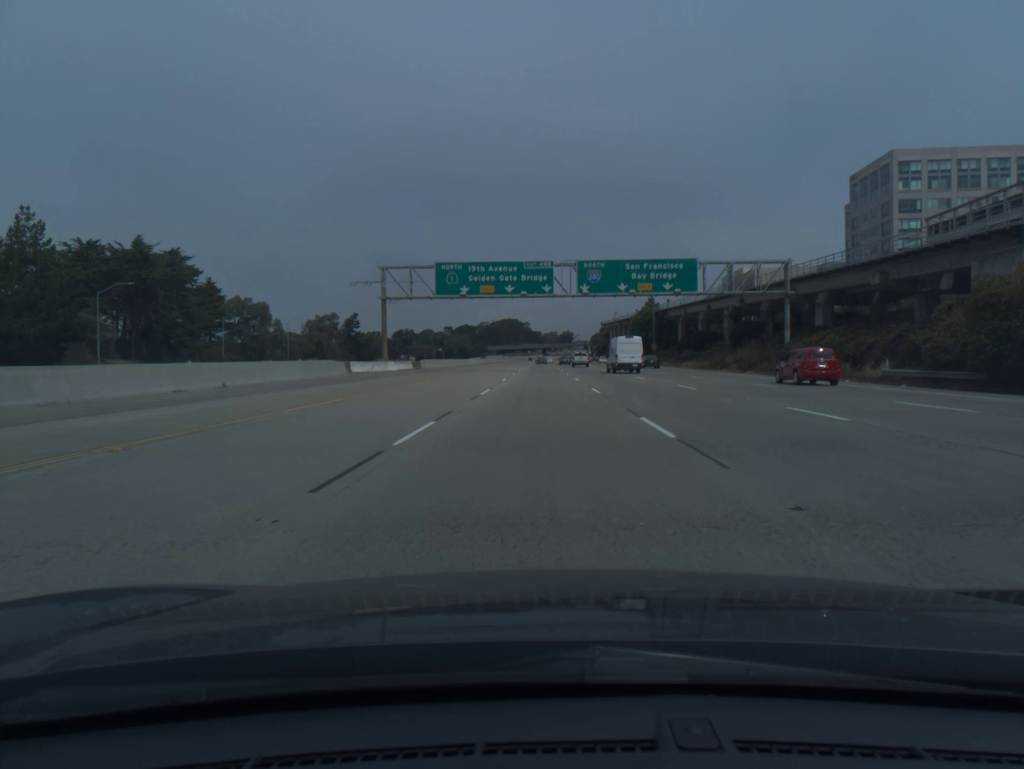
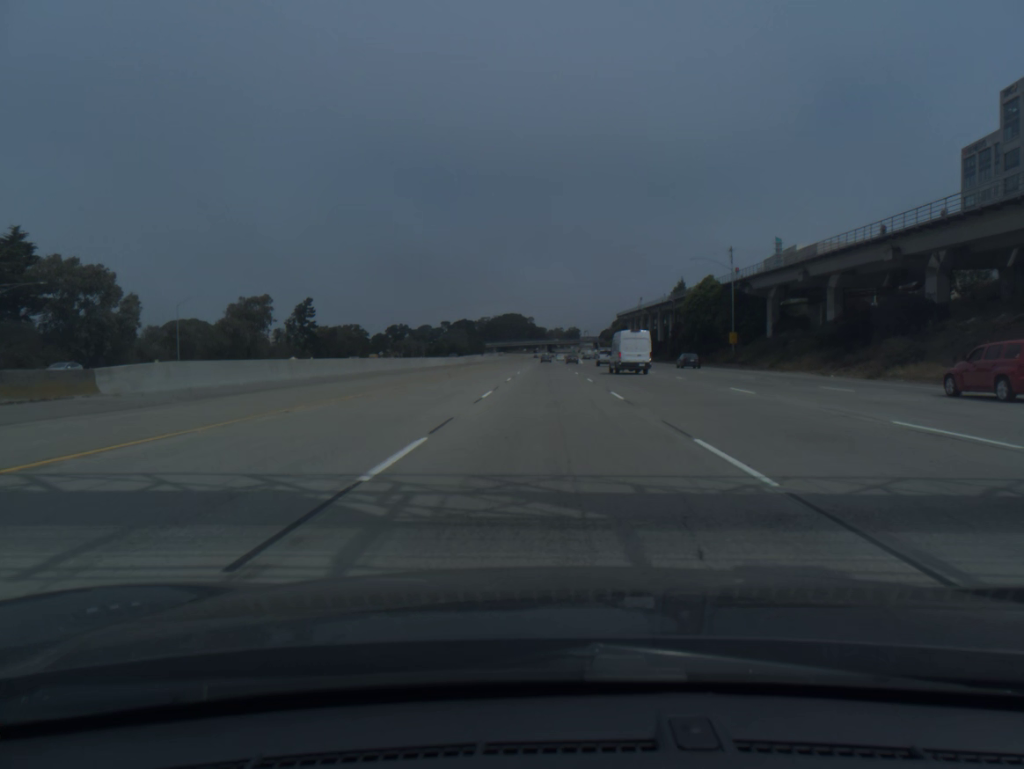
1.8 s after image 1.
(-0.3, +61.7) m; 0°
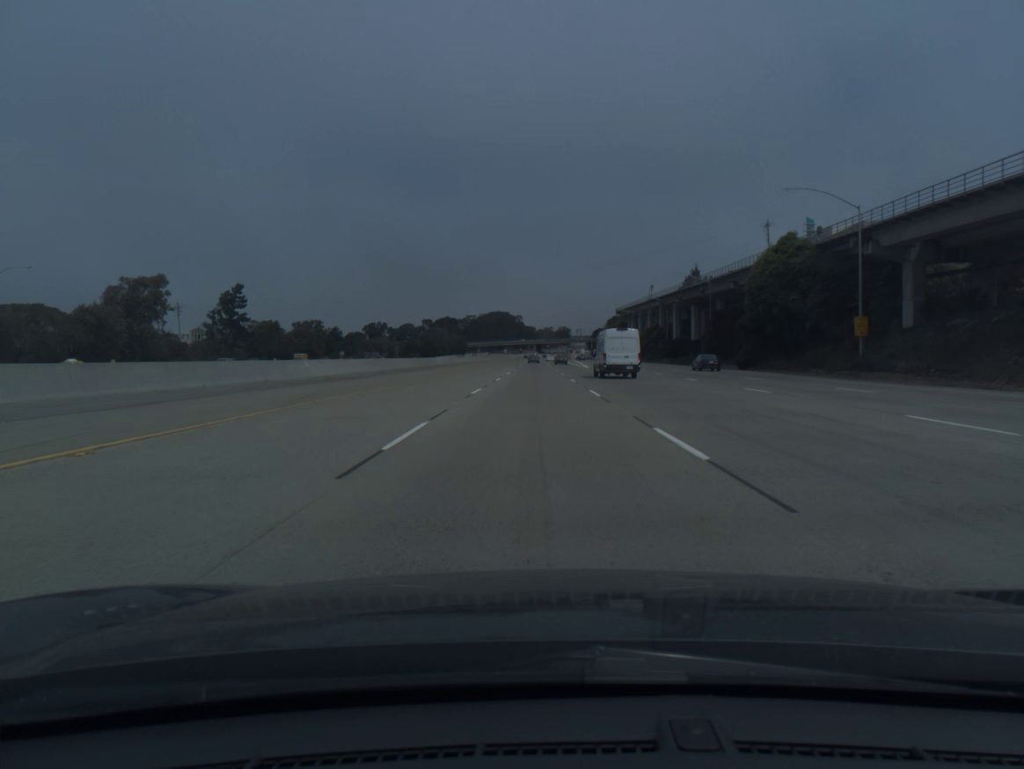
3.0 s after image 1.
(+0.3, +41.1) m; +1°
